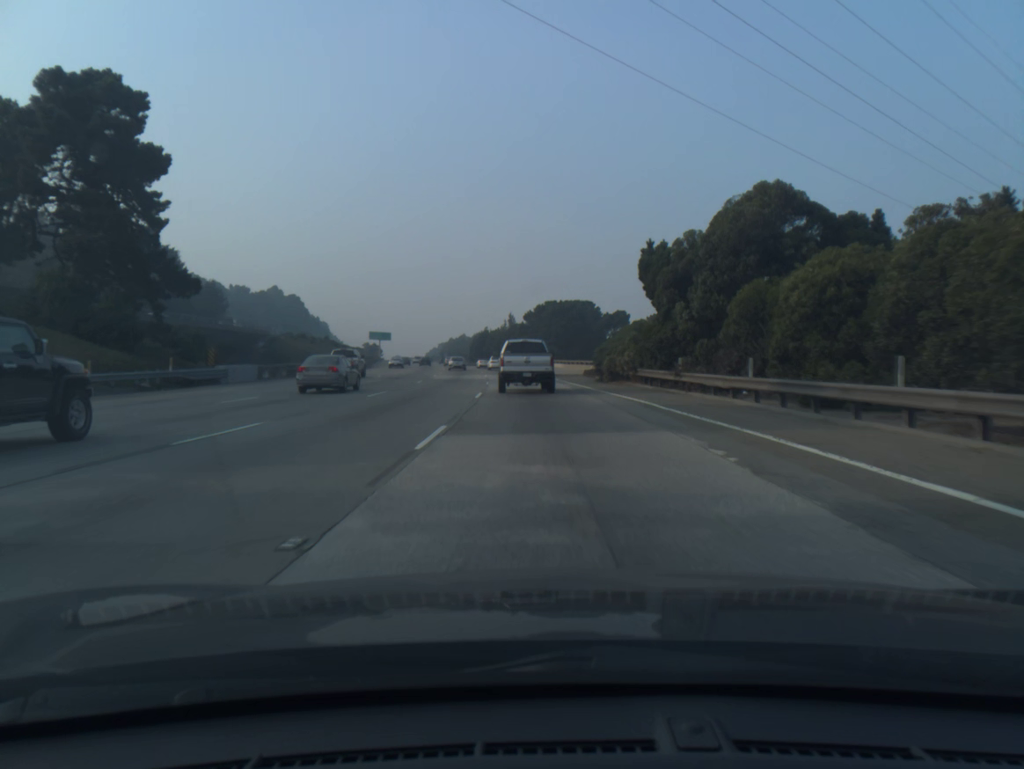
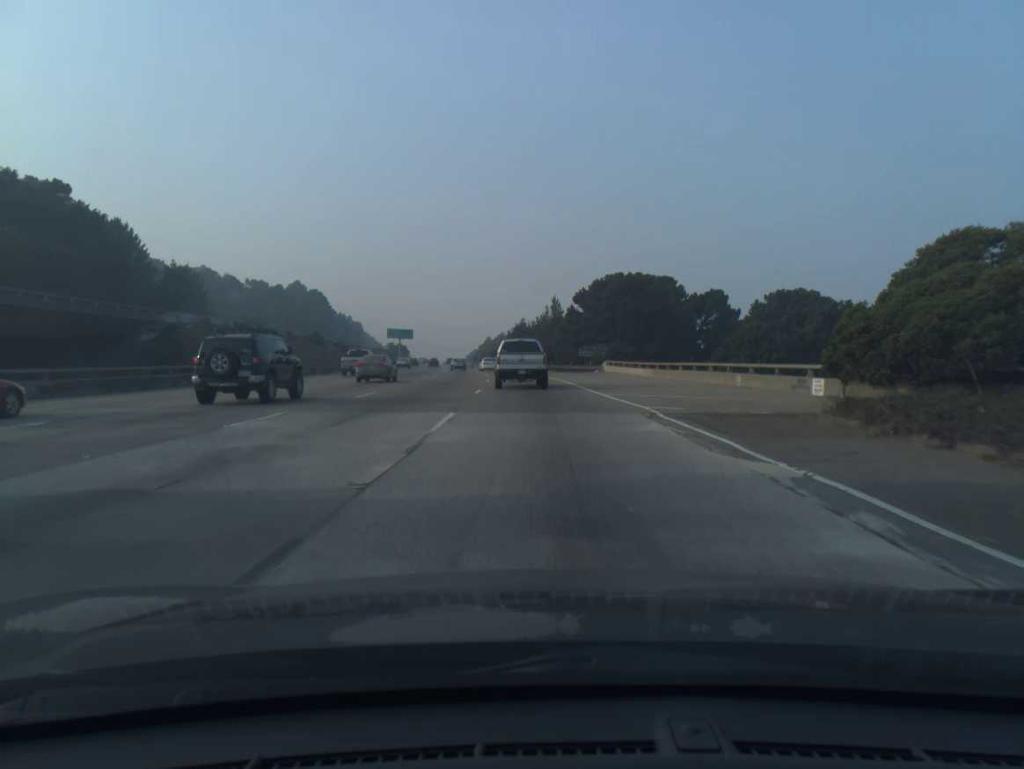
(-1.3, +41.9) m; -3°
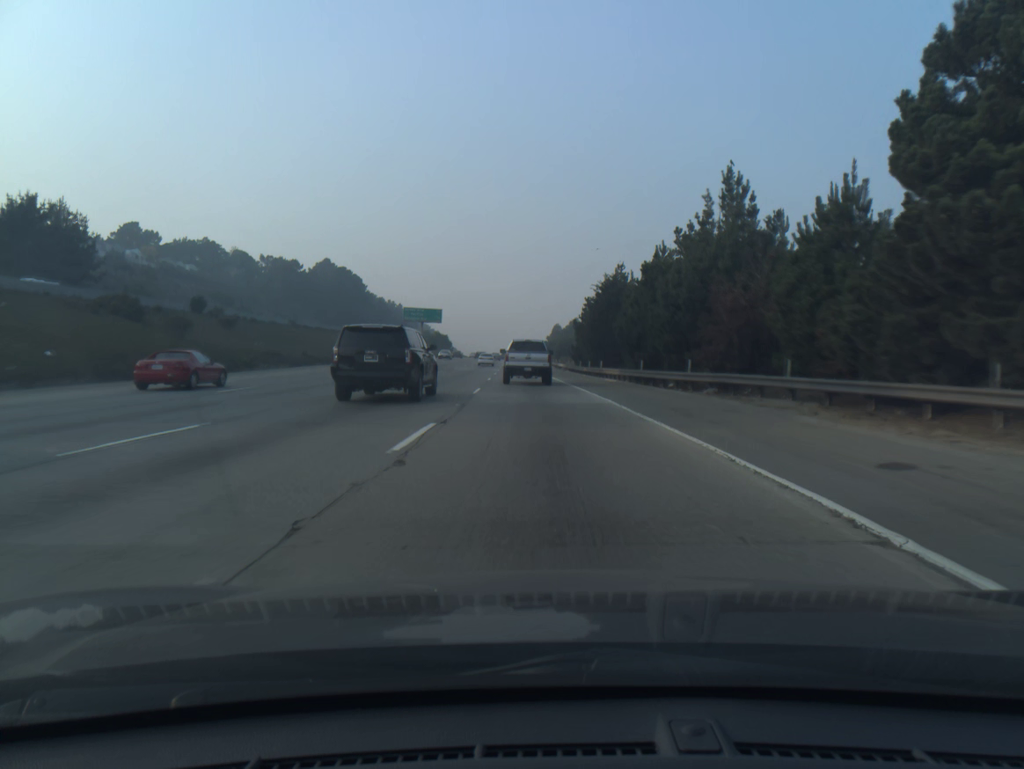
(-3.2, +70.4) m; -5°
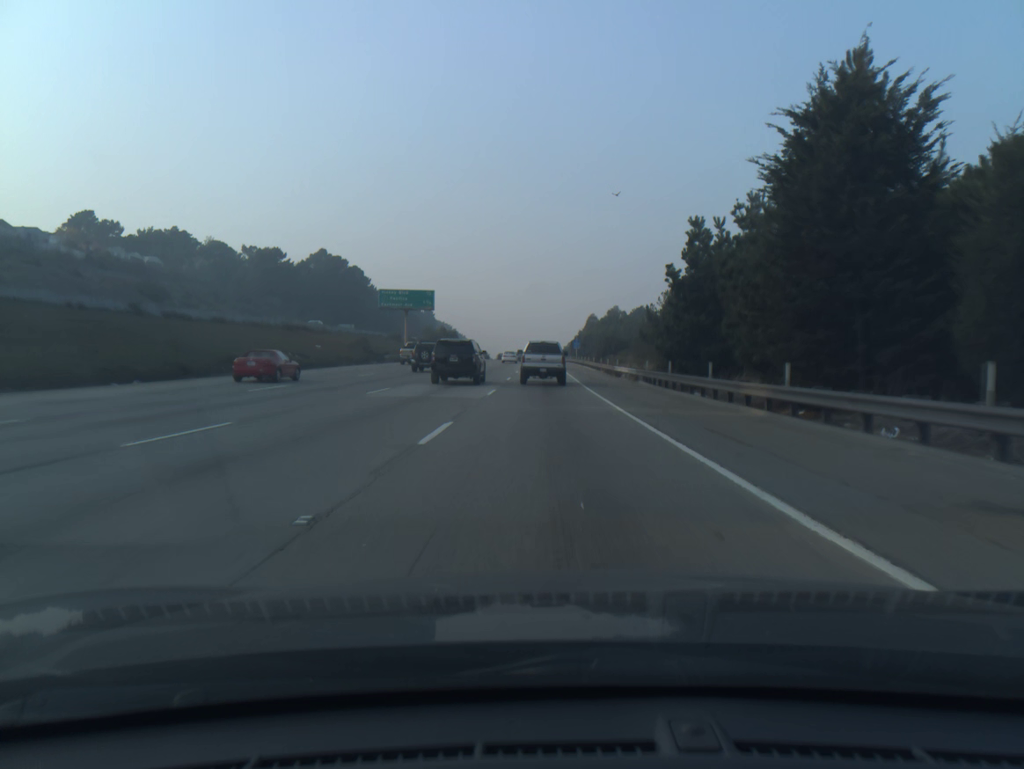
(-1.0, +42.2) m; -2°
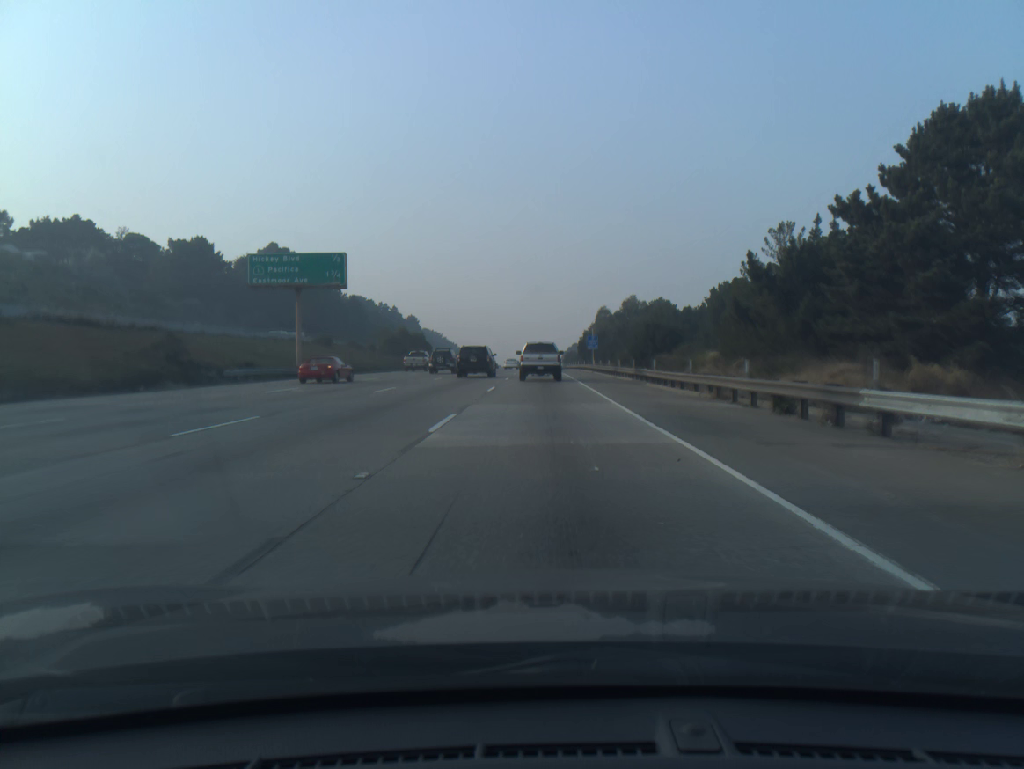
(+0.1, +42.1) m; 0°
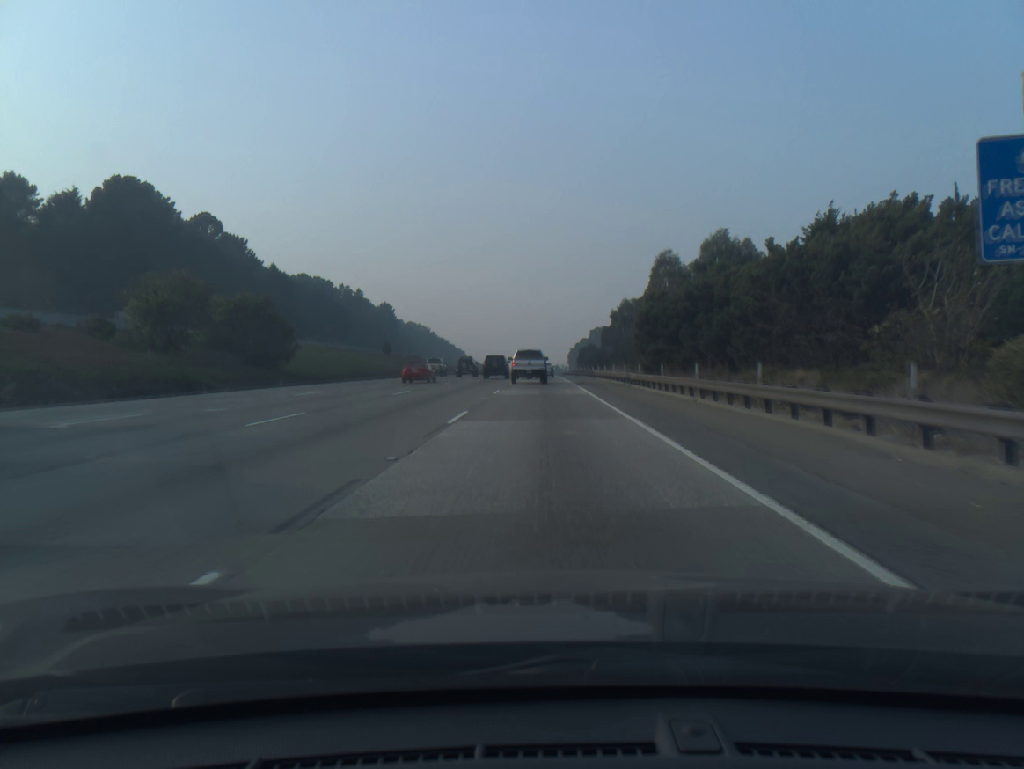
(-0.2, +70.1) m; 0°
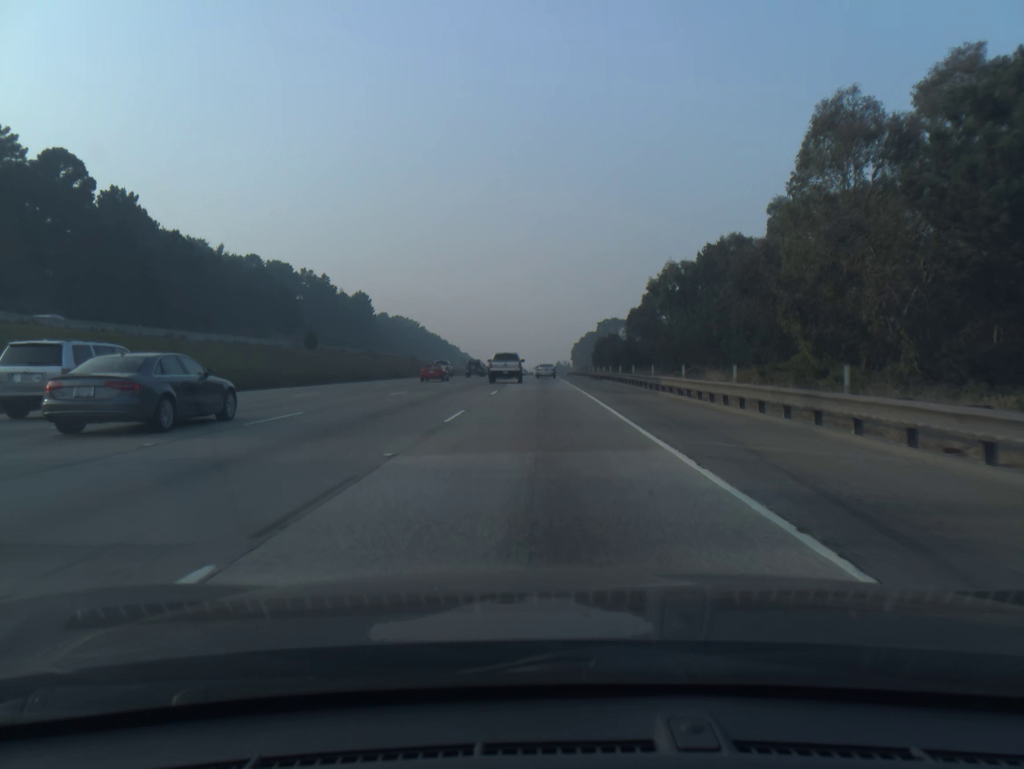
(+0.1, +43.4) m; 0°
